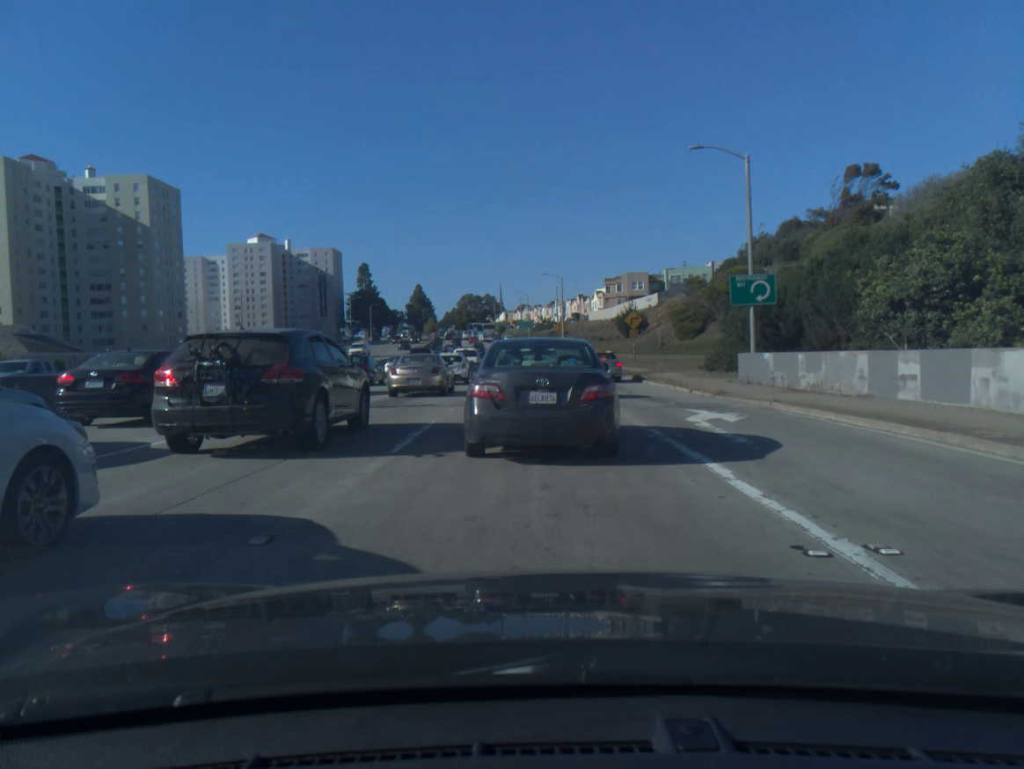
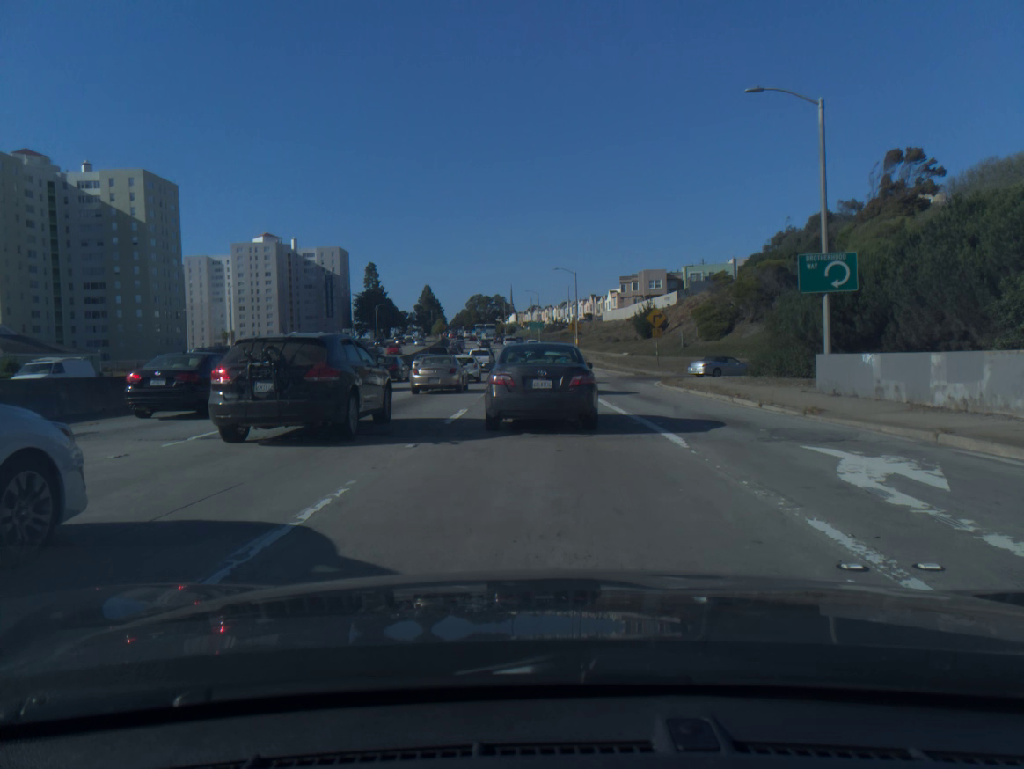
(-0.1, +7.0) m; -1°
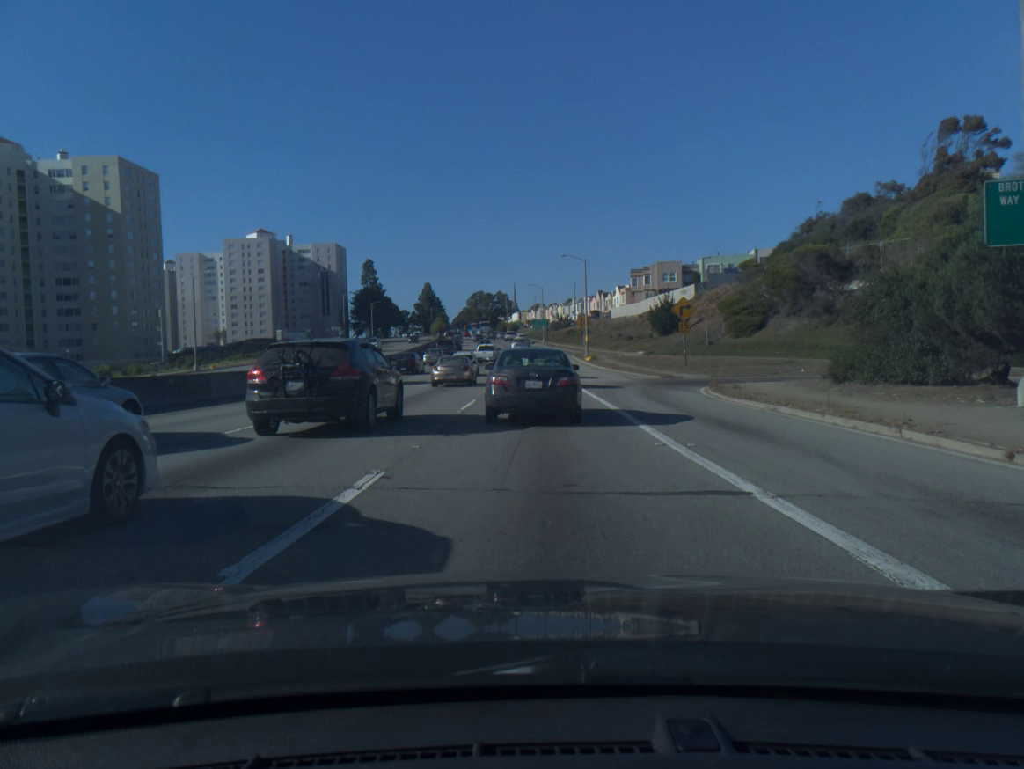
(0.0, +10.2) m; 0°
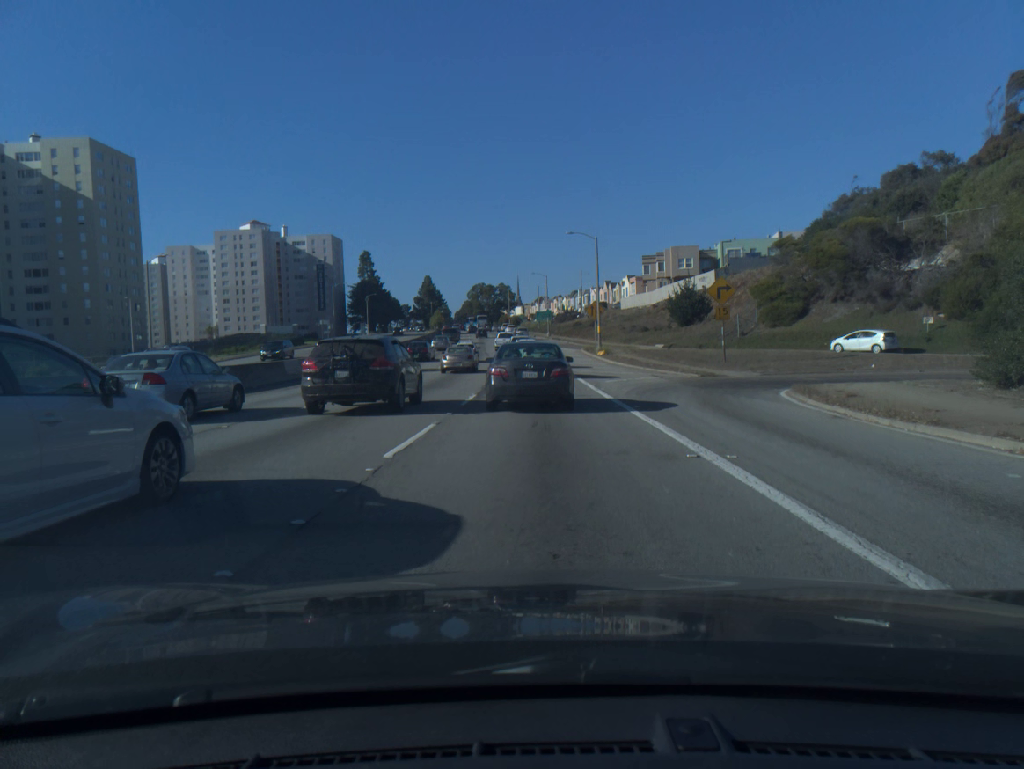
(-0.1, +9.7) m; 0°
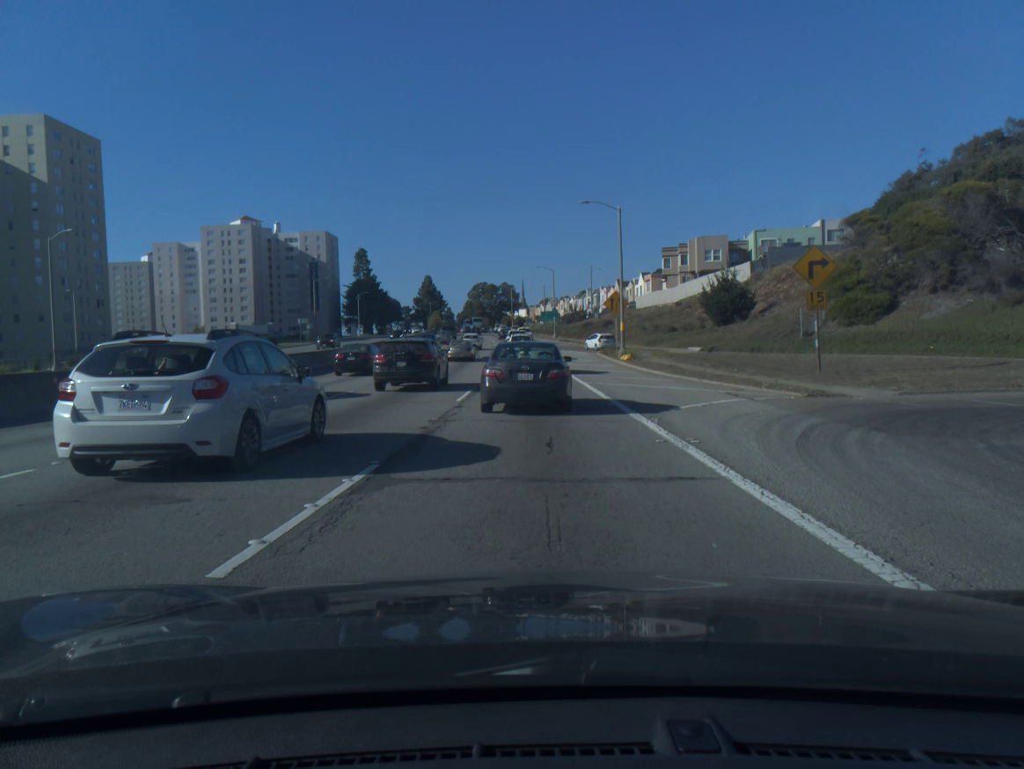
(0.0, +13.9) m; 0°
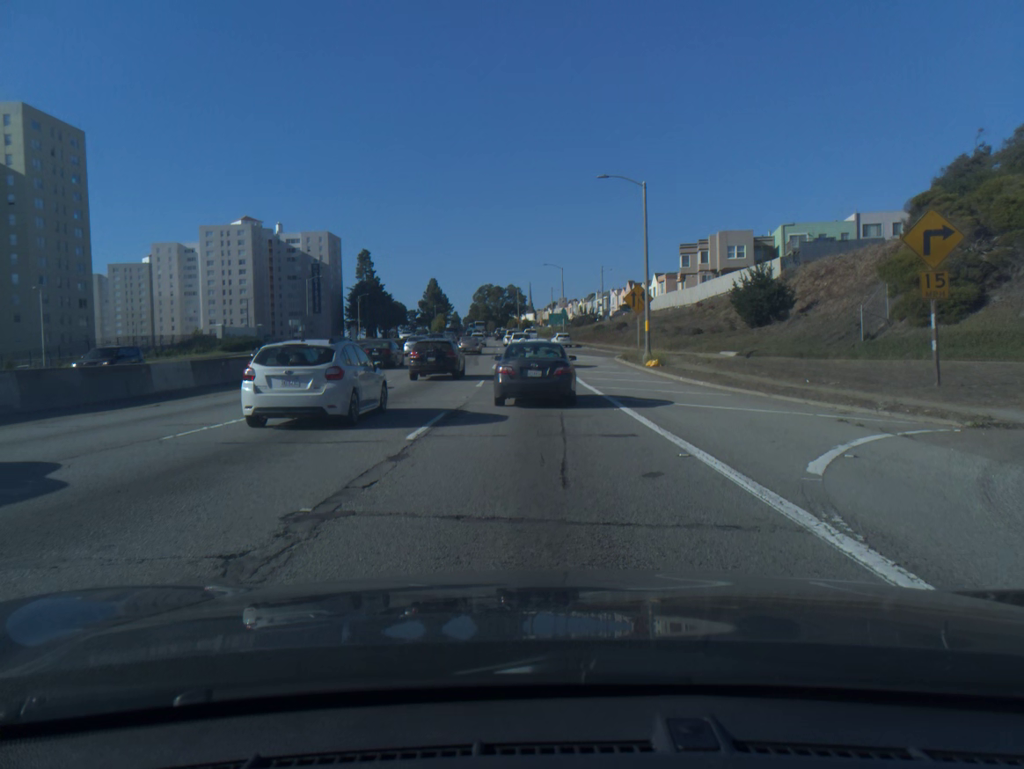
(0.0, +8.2) m; -1°
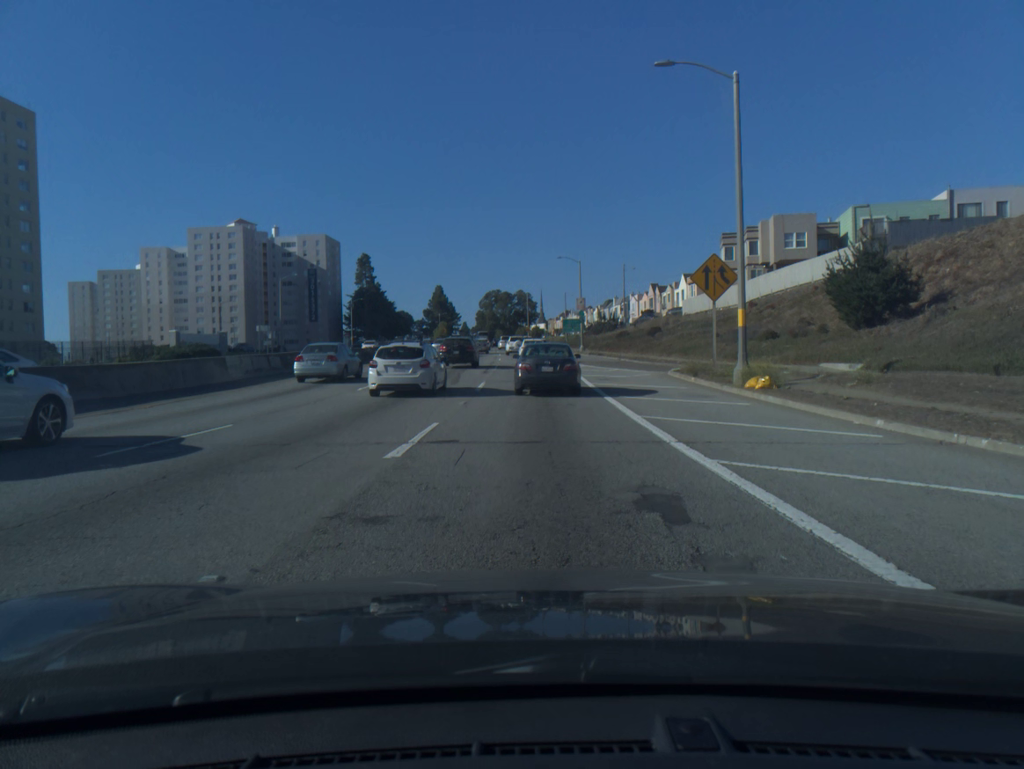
(-0.1, +16.5) m; -1°
